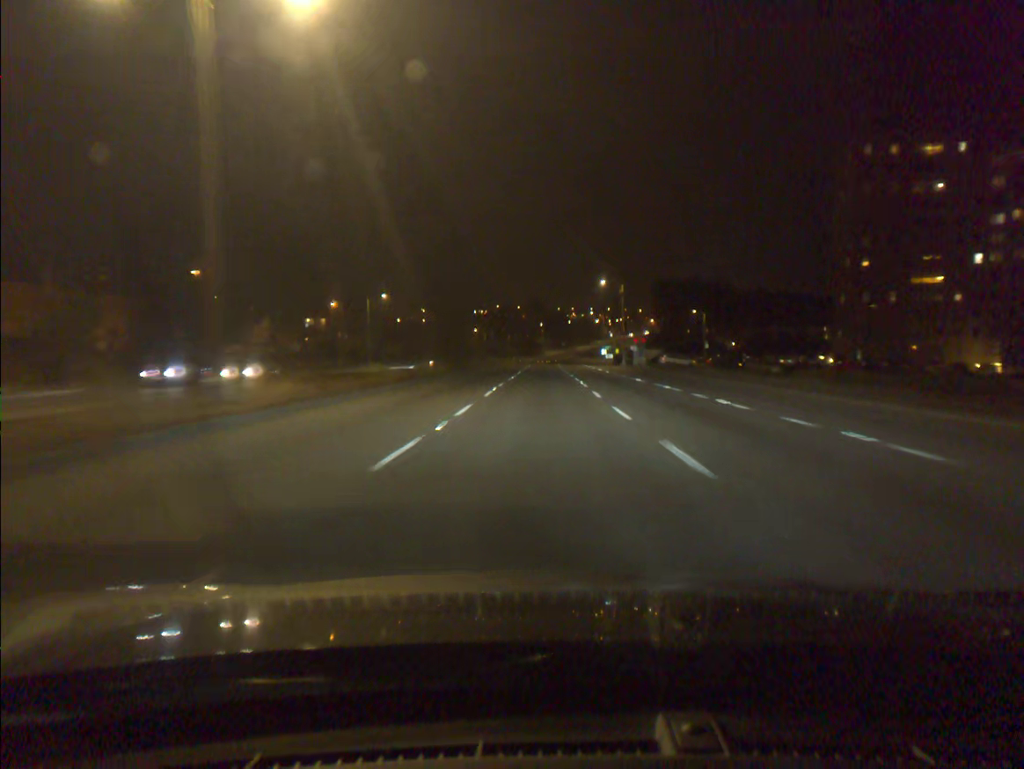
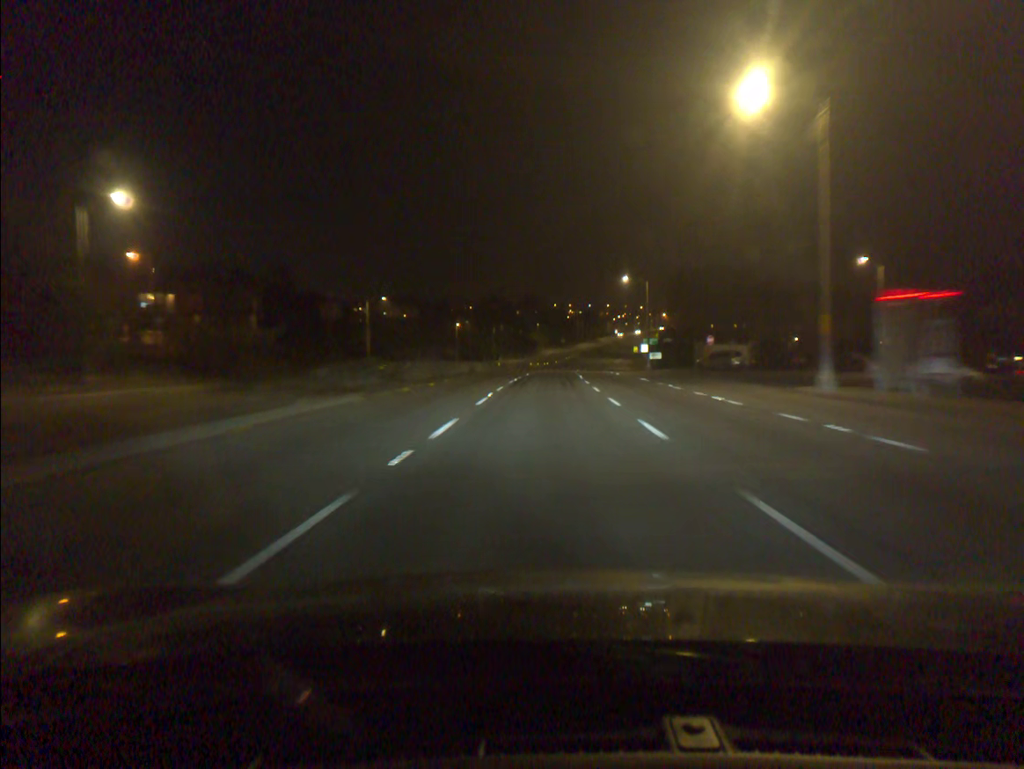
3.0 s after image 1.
(-0.1, +63.9) m; 0°
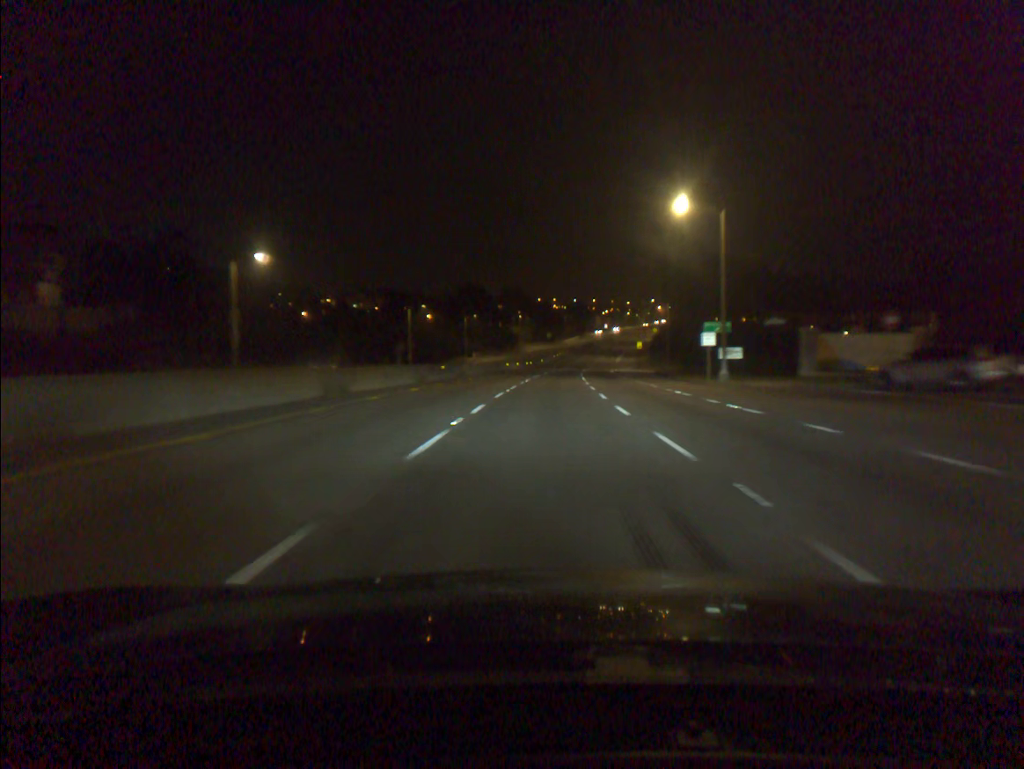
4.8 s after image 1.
(+0.3, +38.8) m; +1°
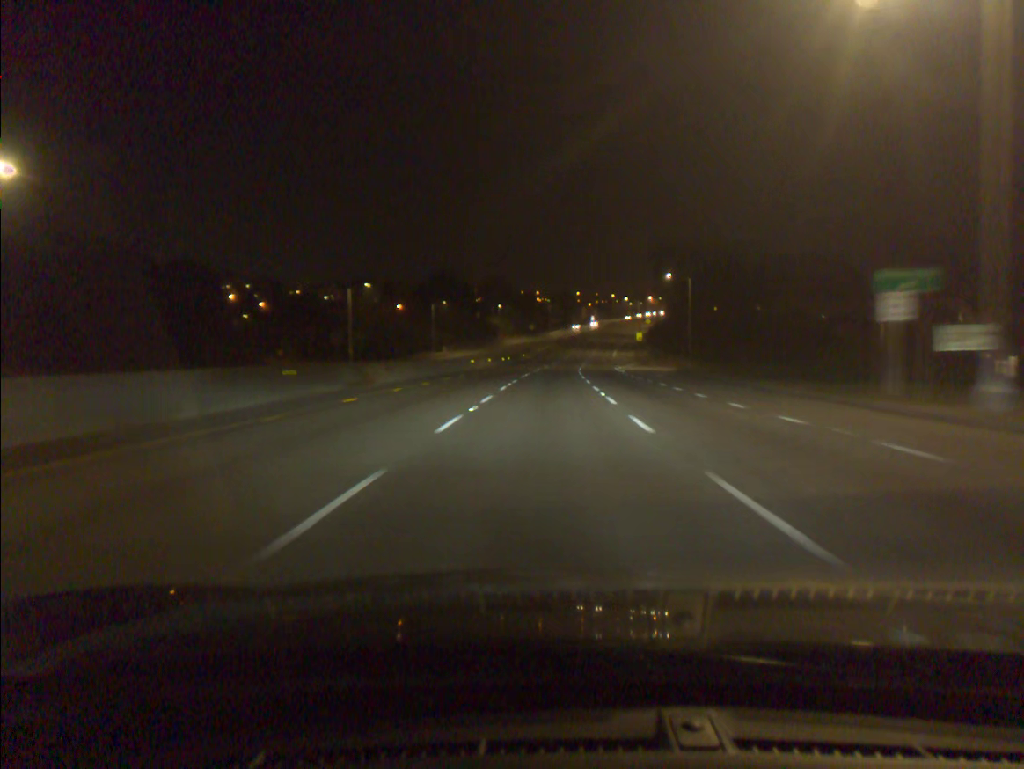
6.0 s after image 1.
(+0.3, +26.6) m; +1°
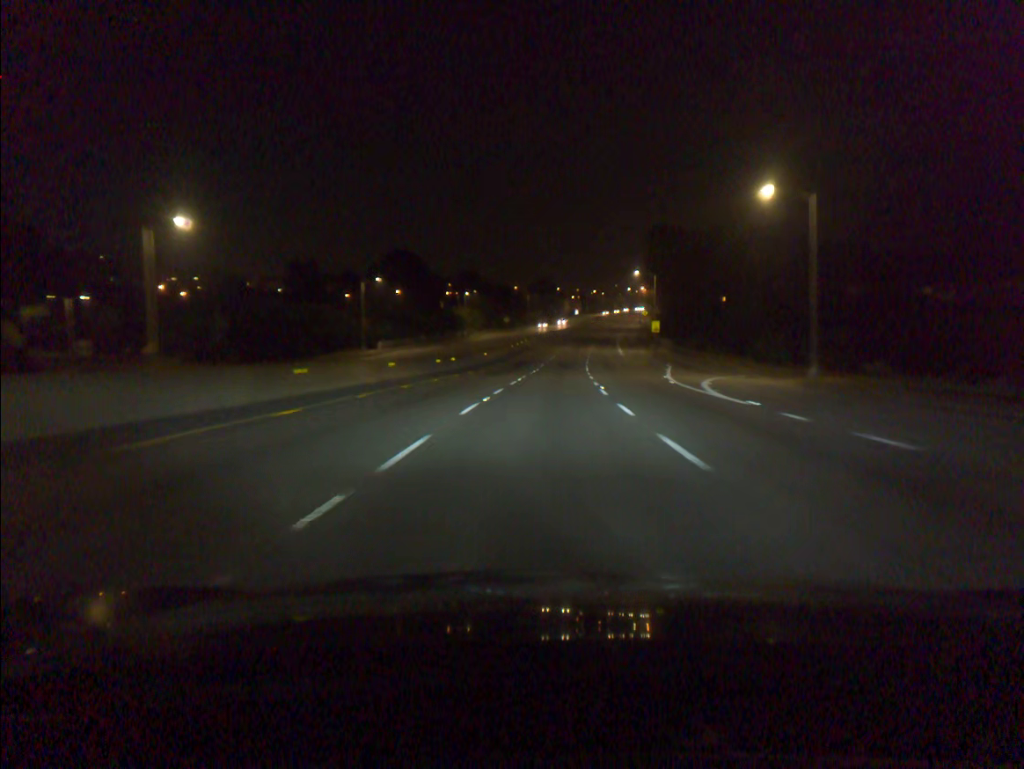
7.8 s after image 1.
(+0.5, +41.2) m; +2°
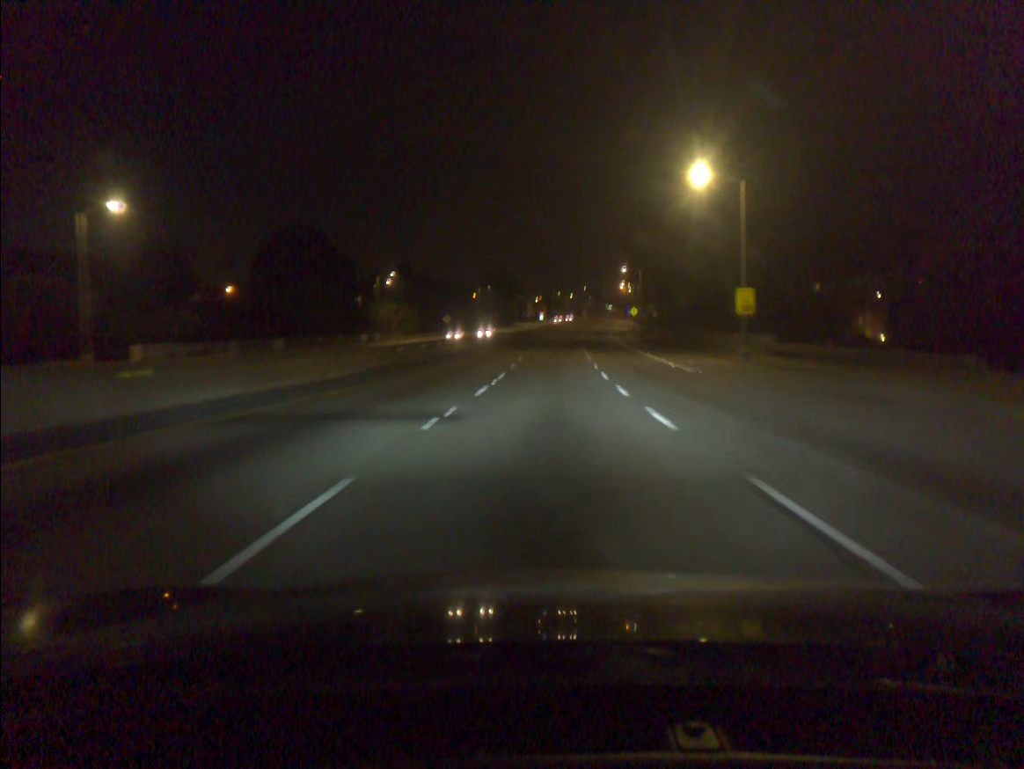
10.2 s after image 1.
(+1.4, +56.1) m; +3°
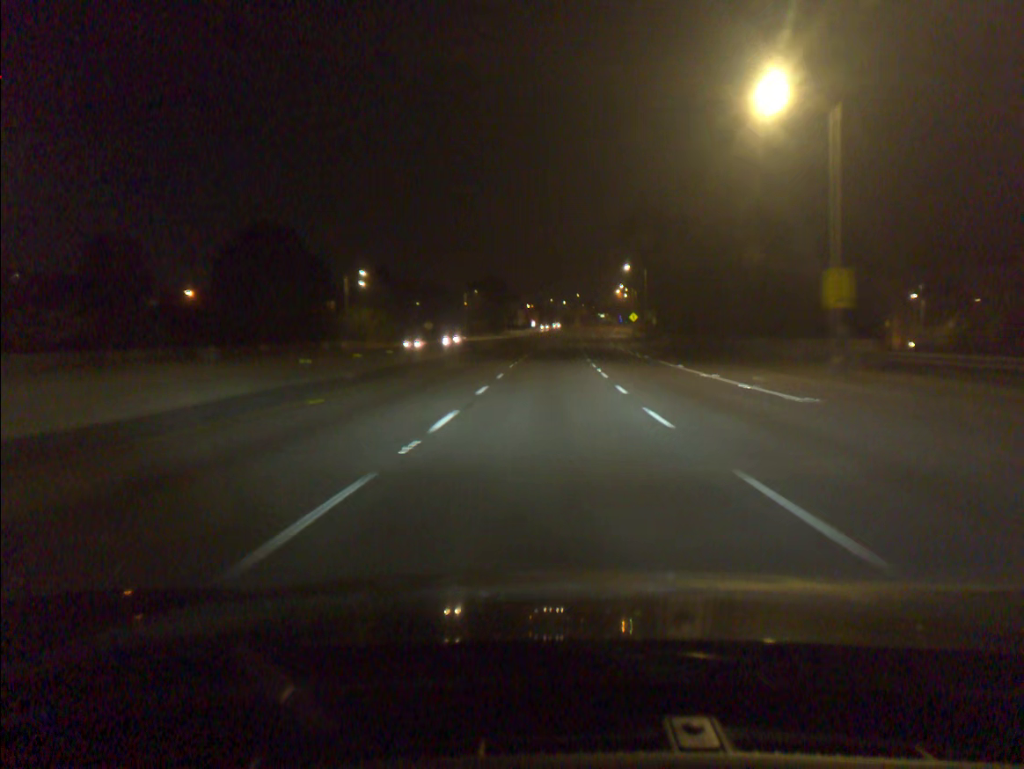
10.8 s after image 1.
(+0.1, +14.1) m; +1°
